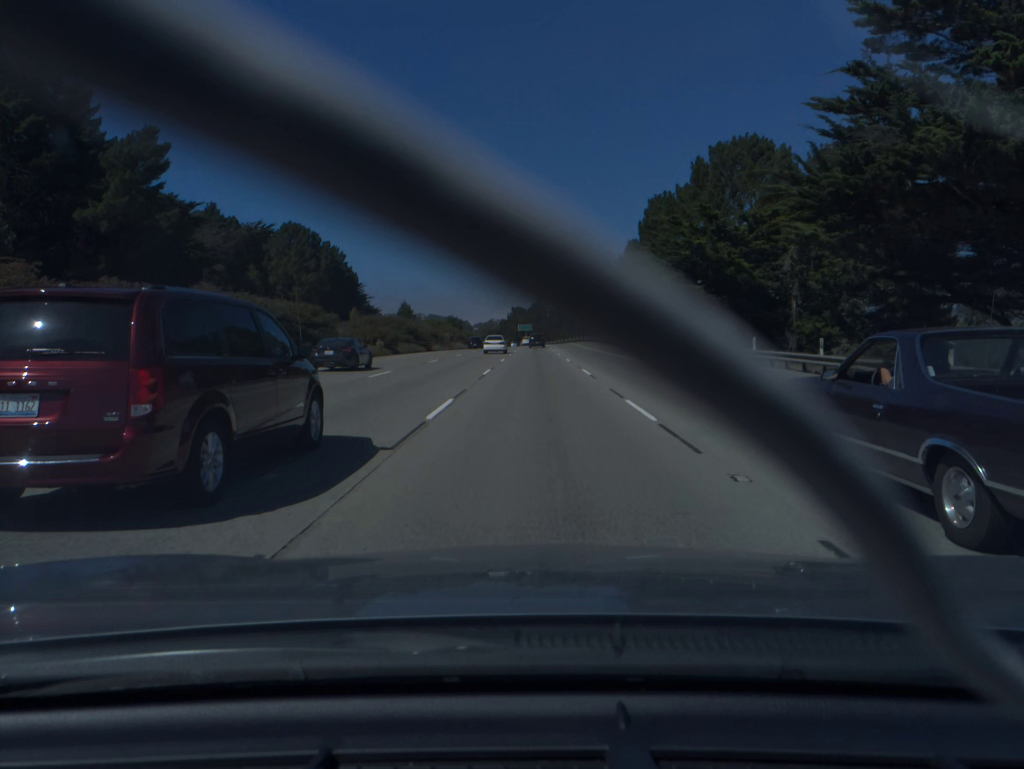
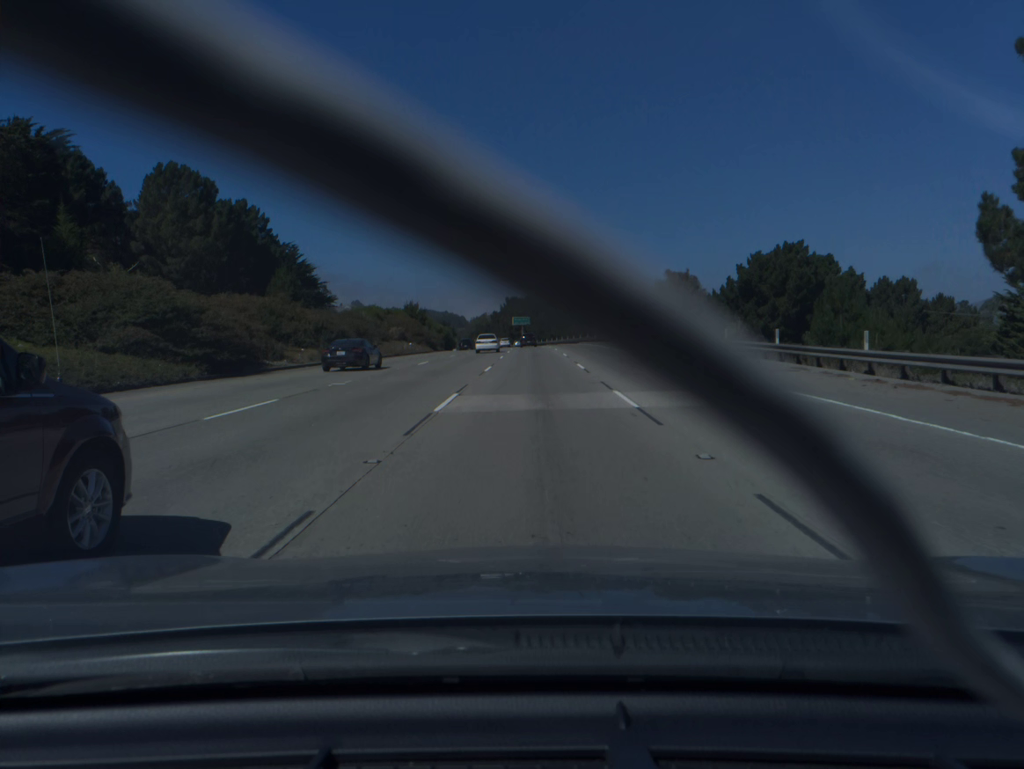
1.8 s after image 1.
(+0.1, +56.8) m; 0°
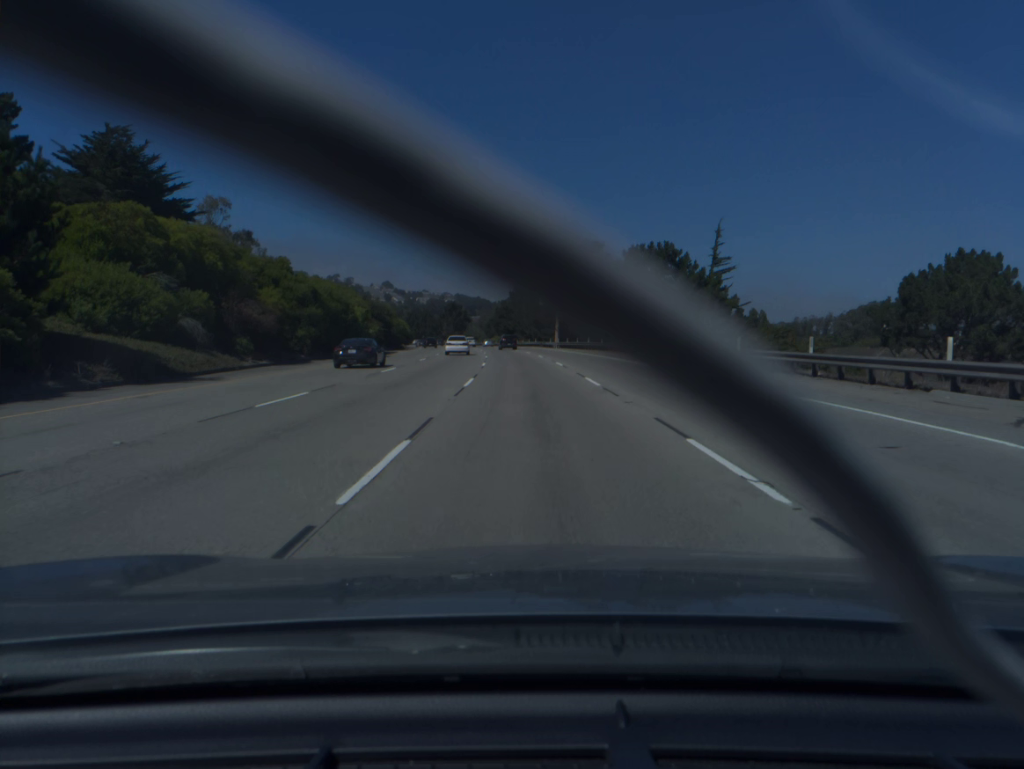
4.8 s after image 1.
(-0.9, +95.6) m; -2°
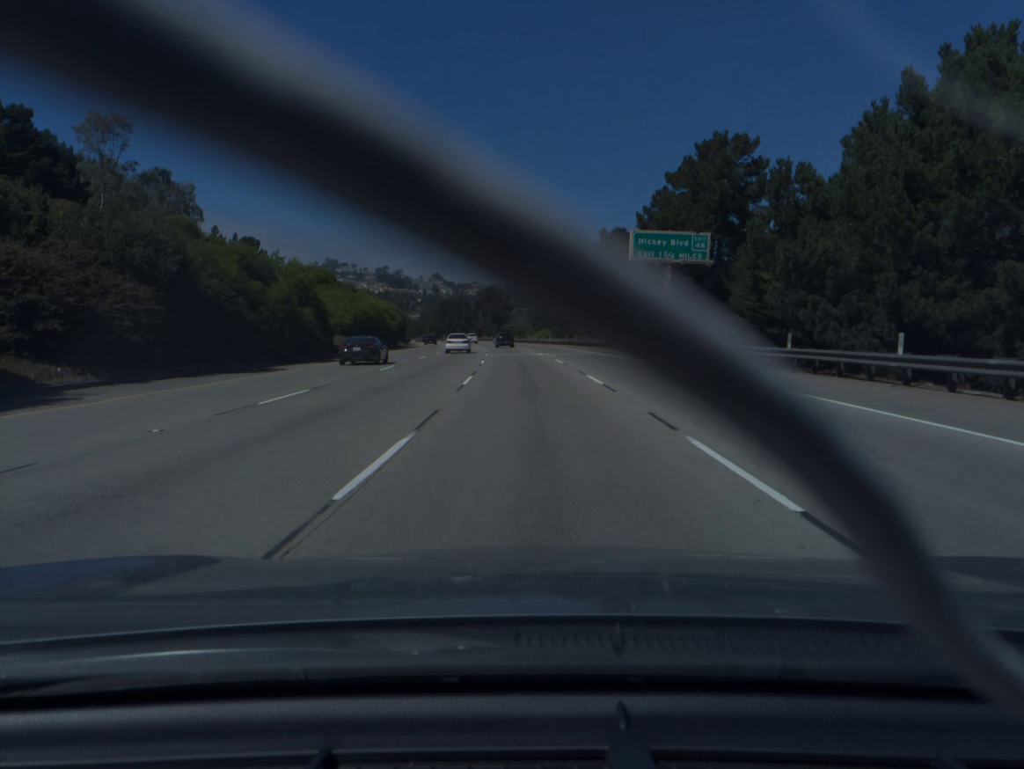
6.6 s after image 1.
(-1.8, +58.4) m; -4°
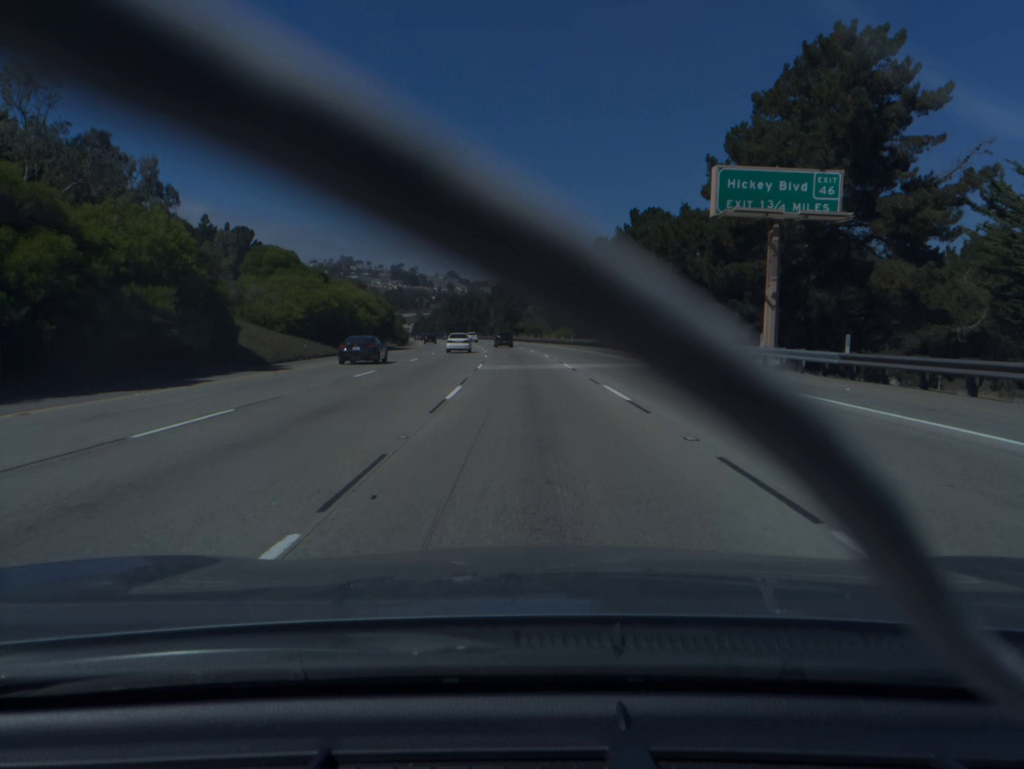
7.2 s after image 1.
(-0.2, +19.6) m; -1°
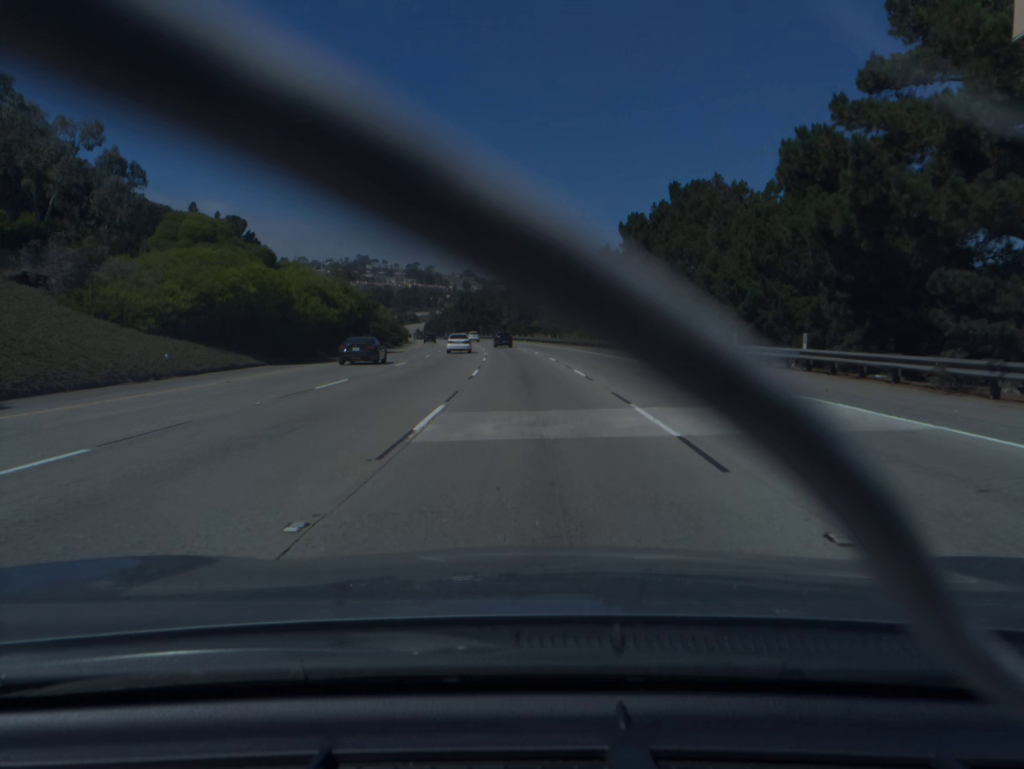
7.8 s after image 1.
(-0.2, +19.6) m; -1°
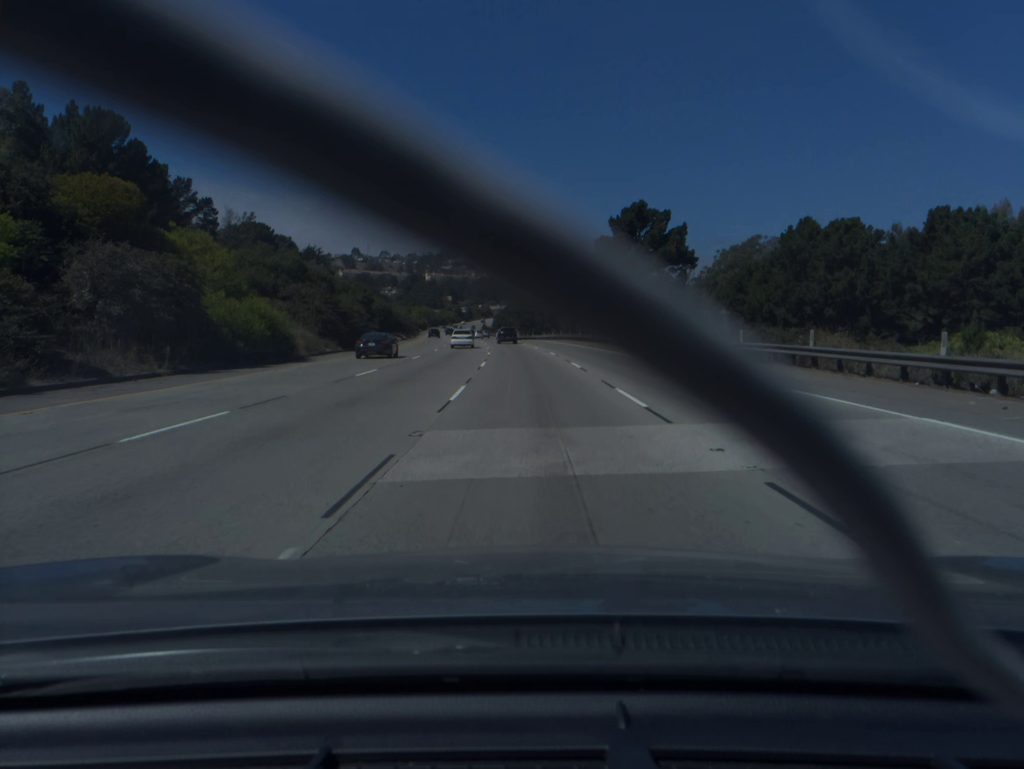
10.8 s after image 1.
(-5.2, +98.0) m; -6°
